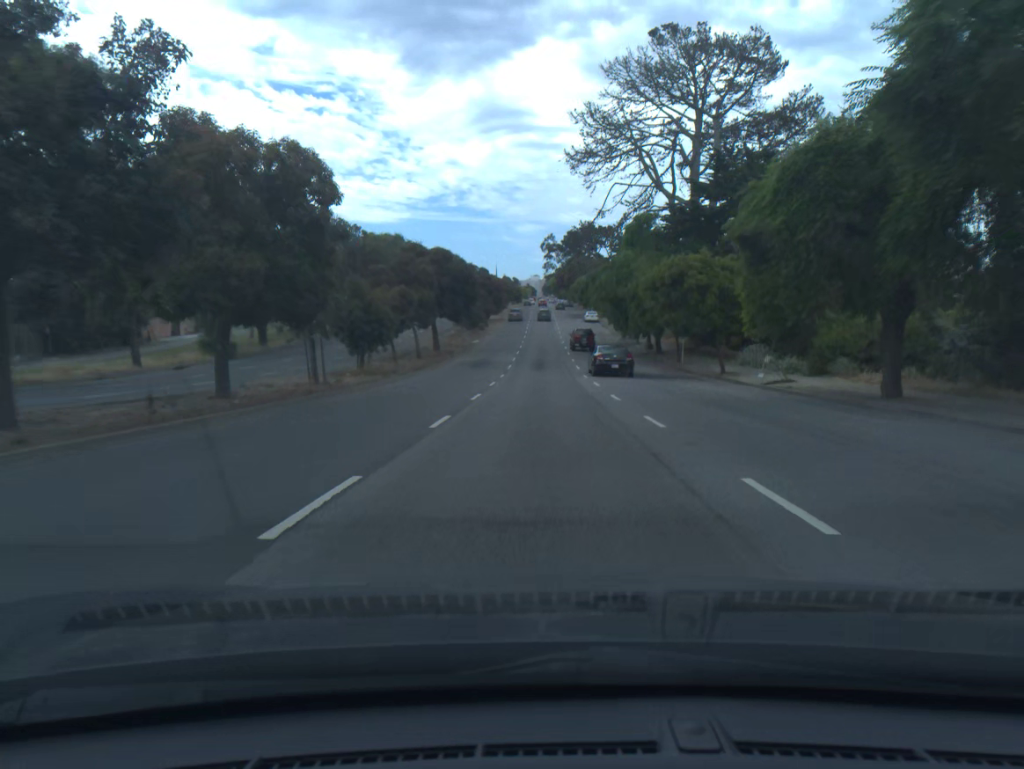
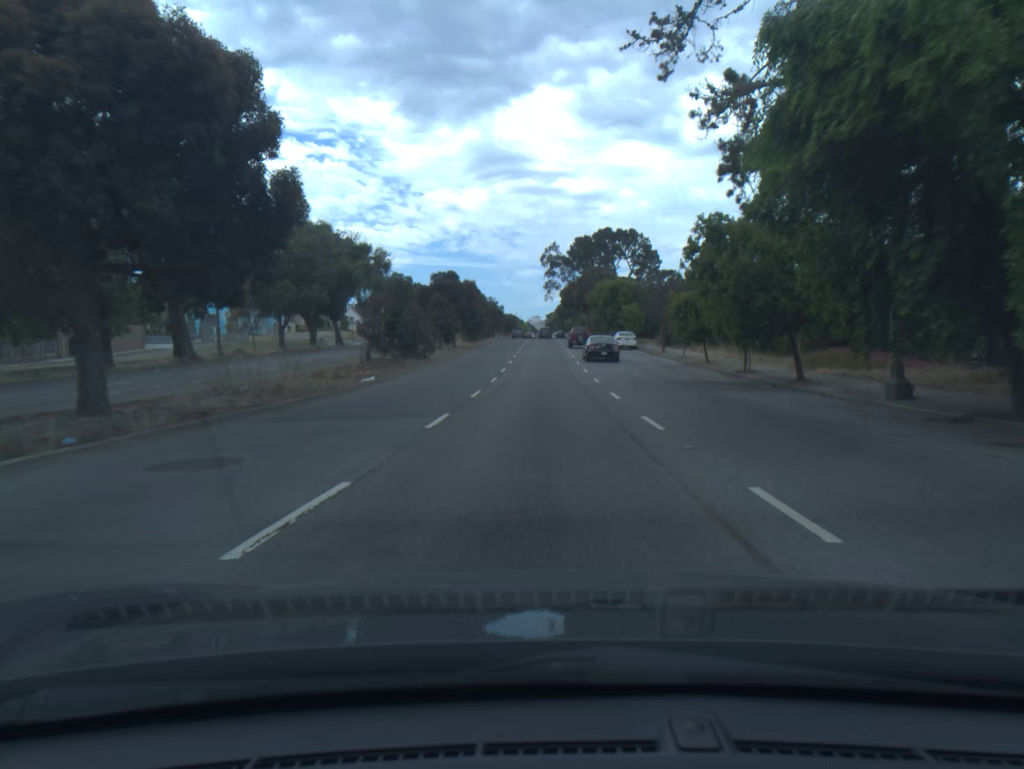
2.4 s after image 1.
(+0.1, +43.6) m; 0°
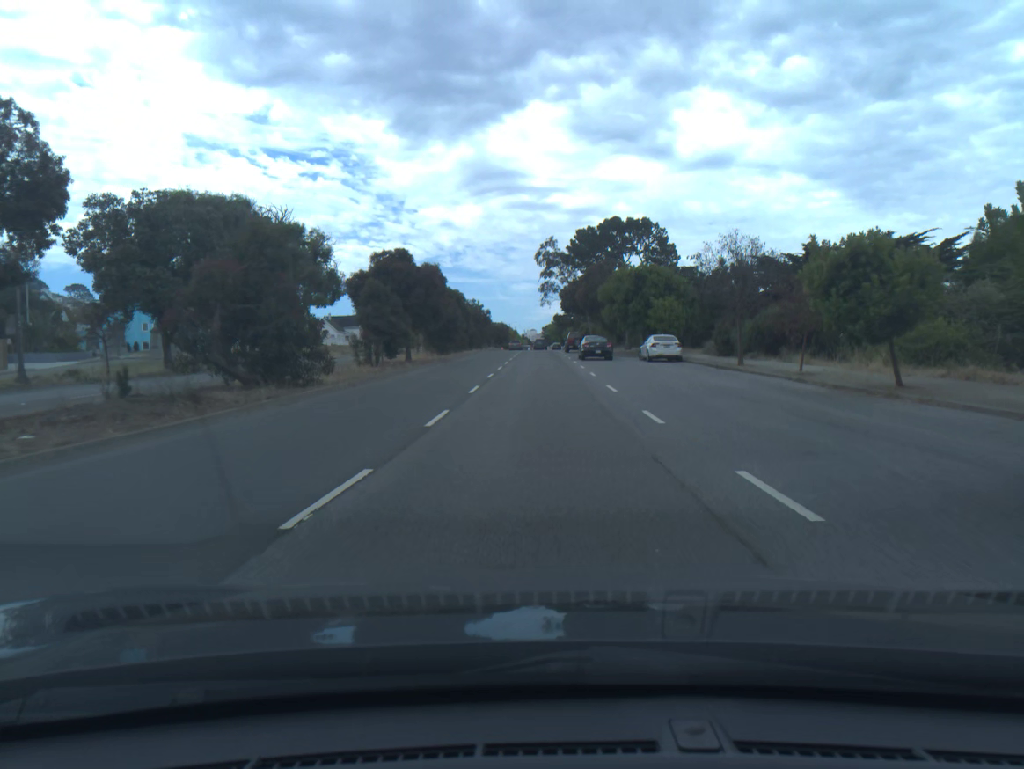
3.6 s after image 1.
(0.0, +21.4) m; 0°
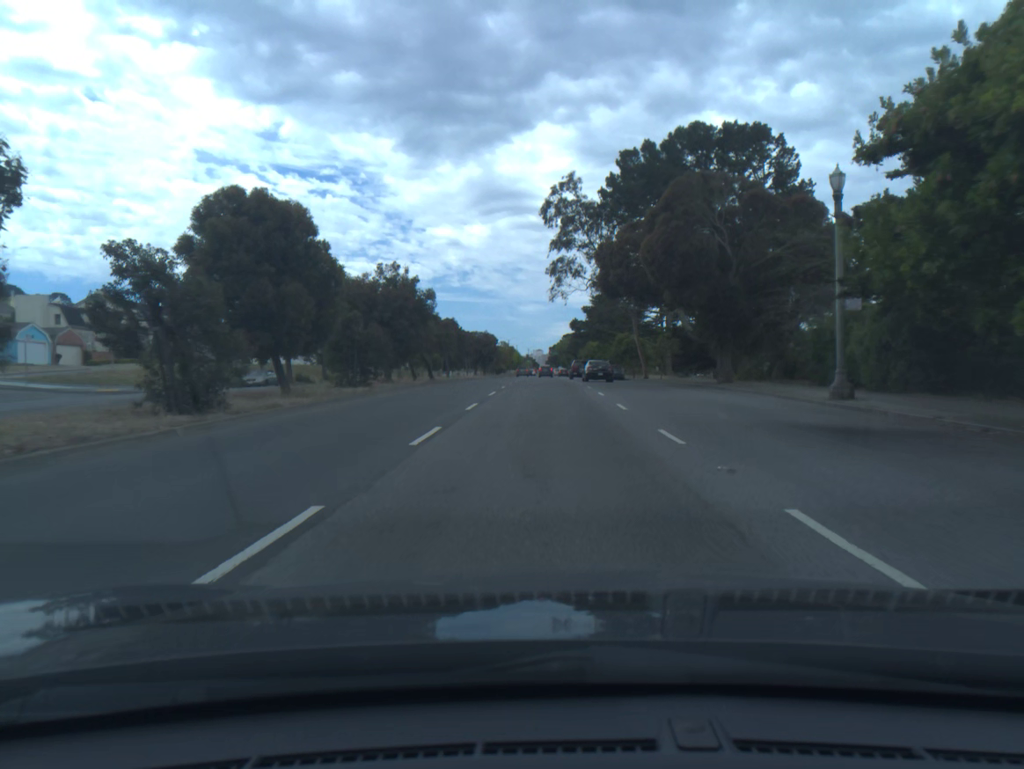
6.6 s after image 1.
(-0.2, +52.0) m; -1°
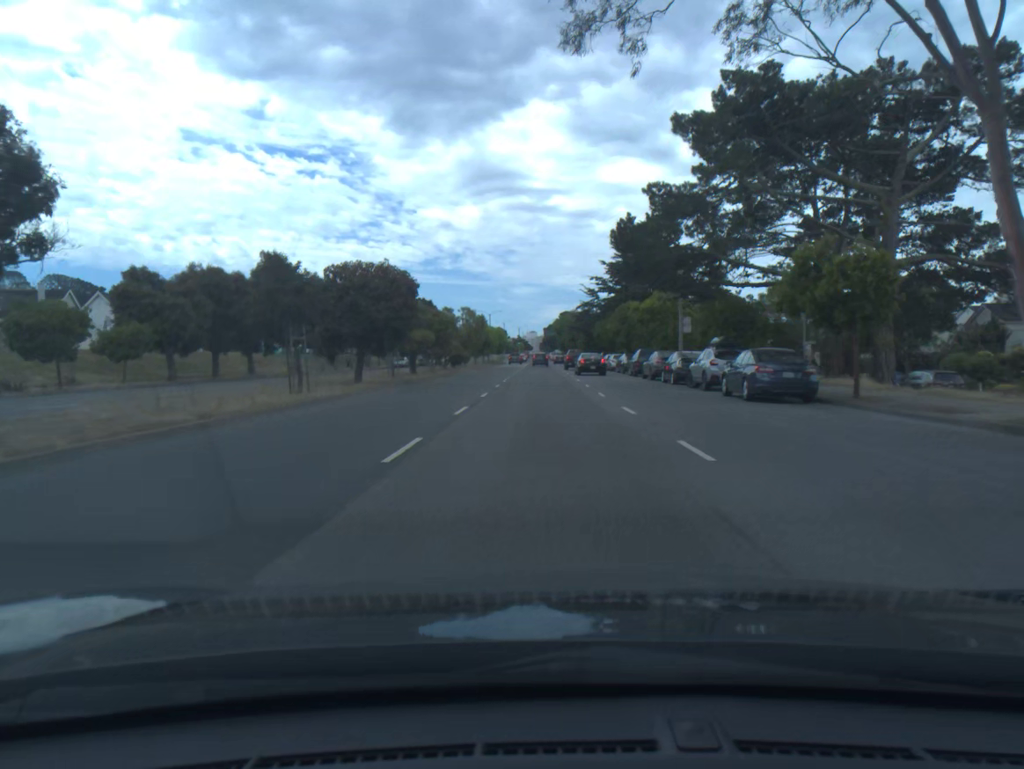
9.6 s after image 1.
(+0.2, +52.2) m; +1°
